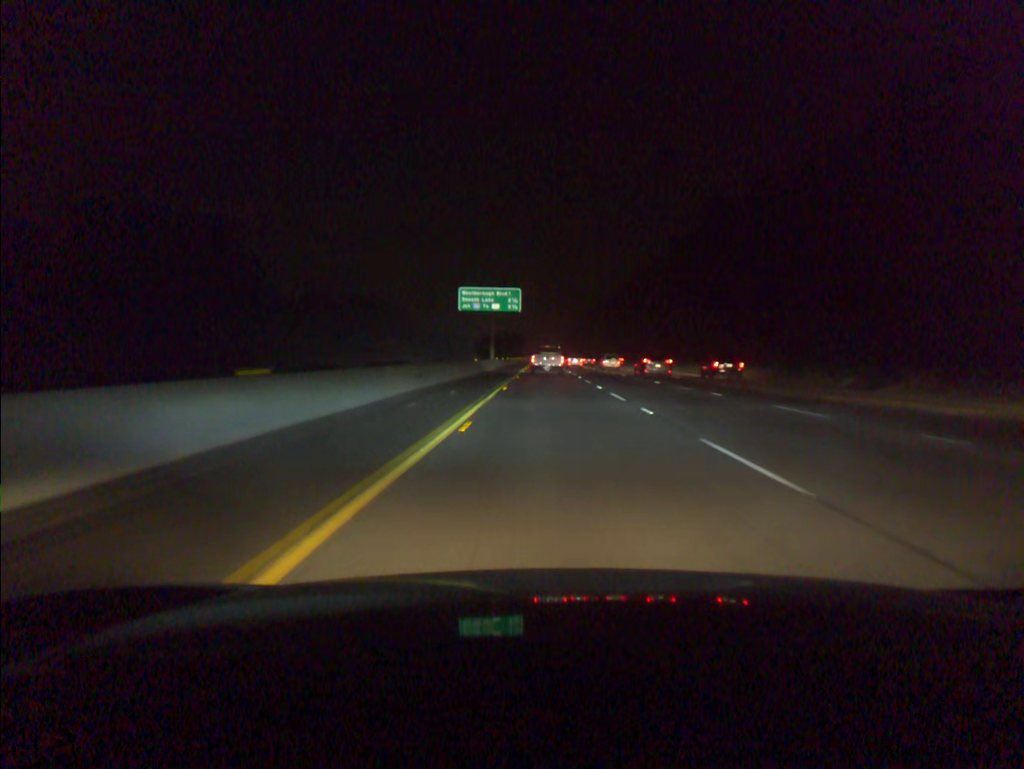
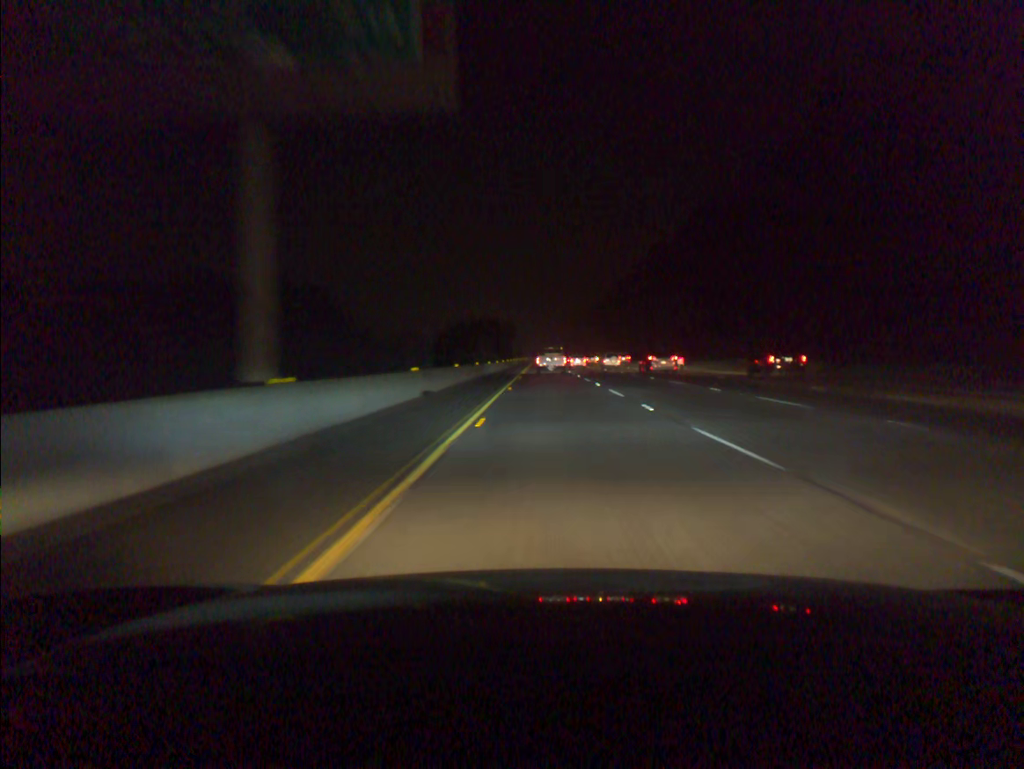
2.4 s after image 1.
(-0.2, +71.5) m; 0°
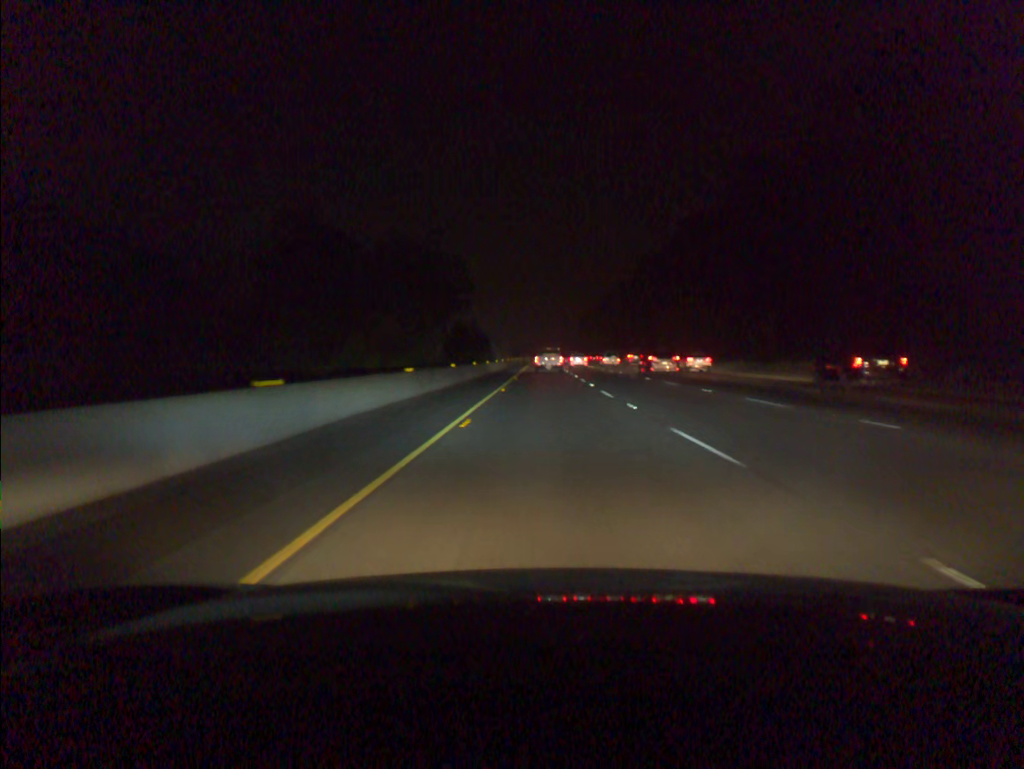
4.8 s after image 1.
(+0.1, +72.8) m; 0°
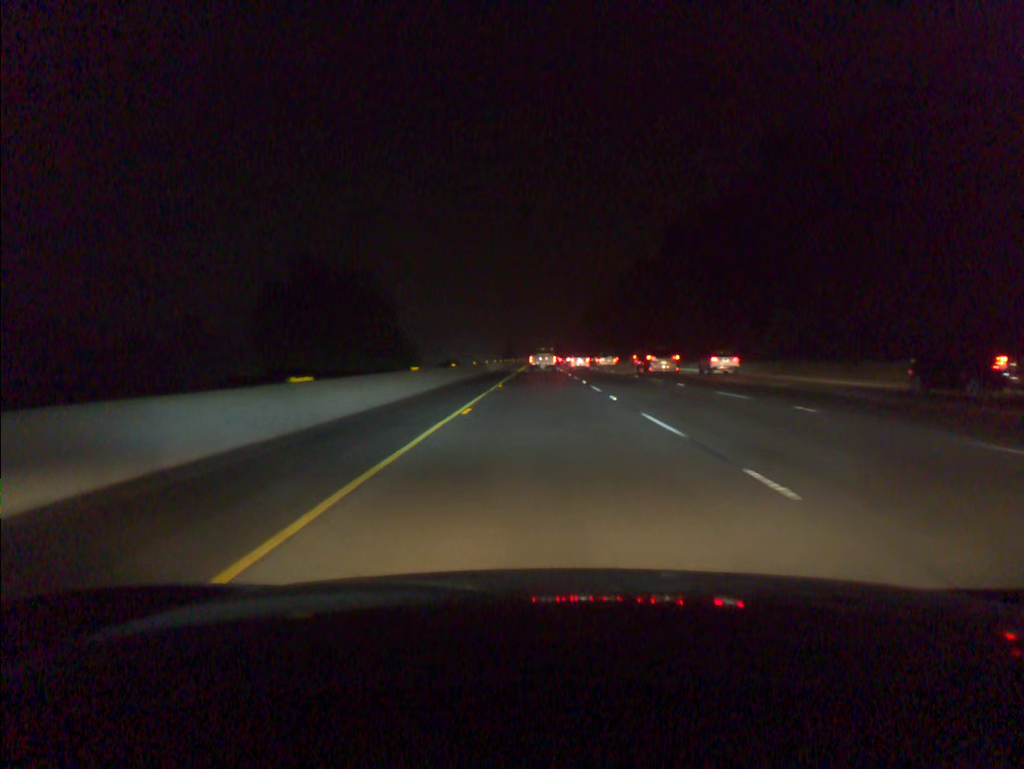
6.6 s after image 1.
(0.0, +55.8) m; 0°
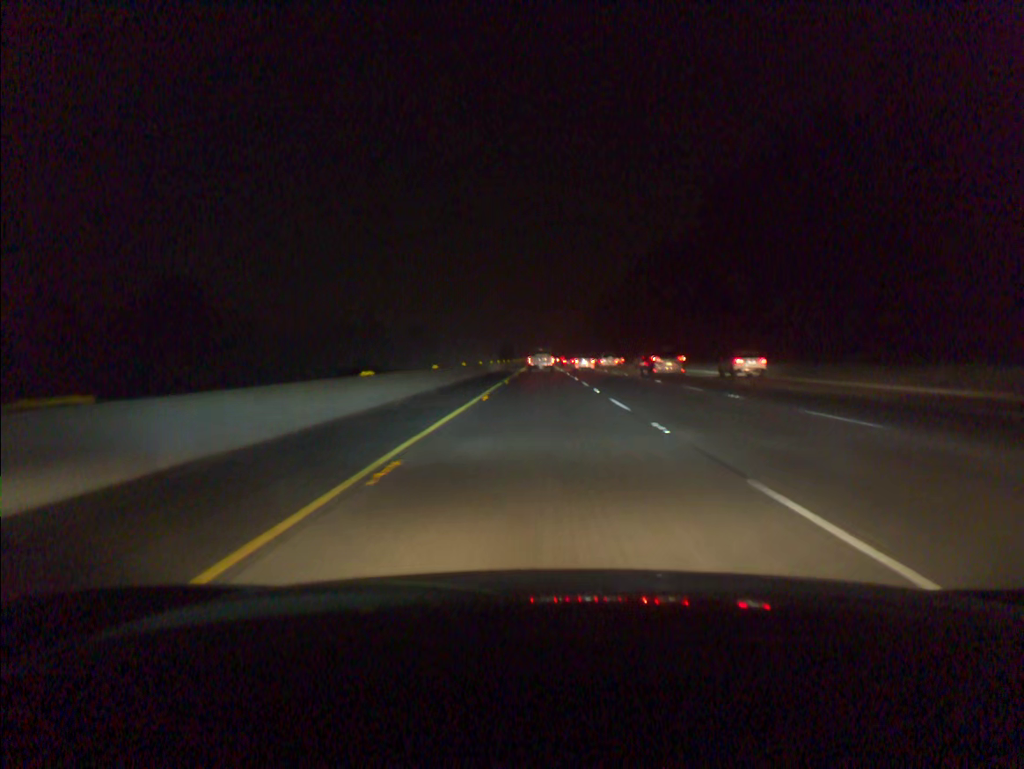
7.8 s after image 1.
(0.0, +37.8) m; 0°
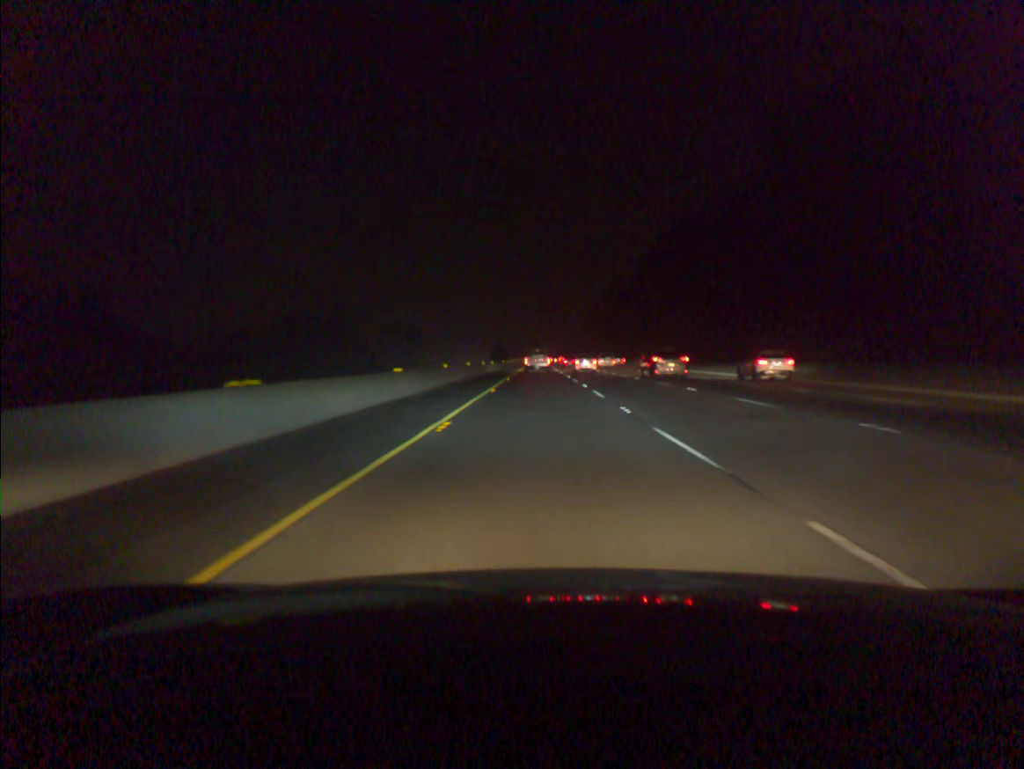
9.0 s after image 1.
(0.0, +38.2) m; 0°
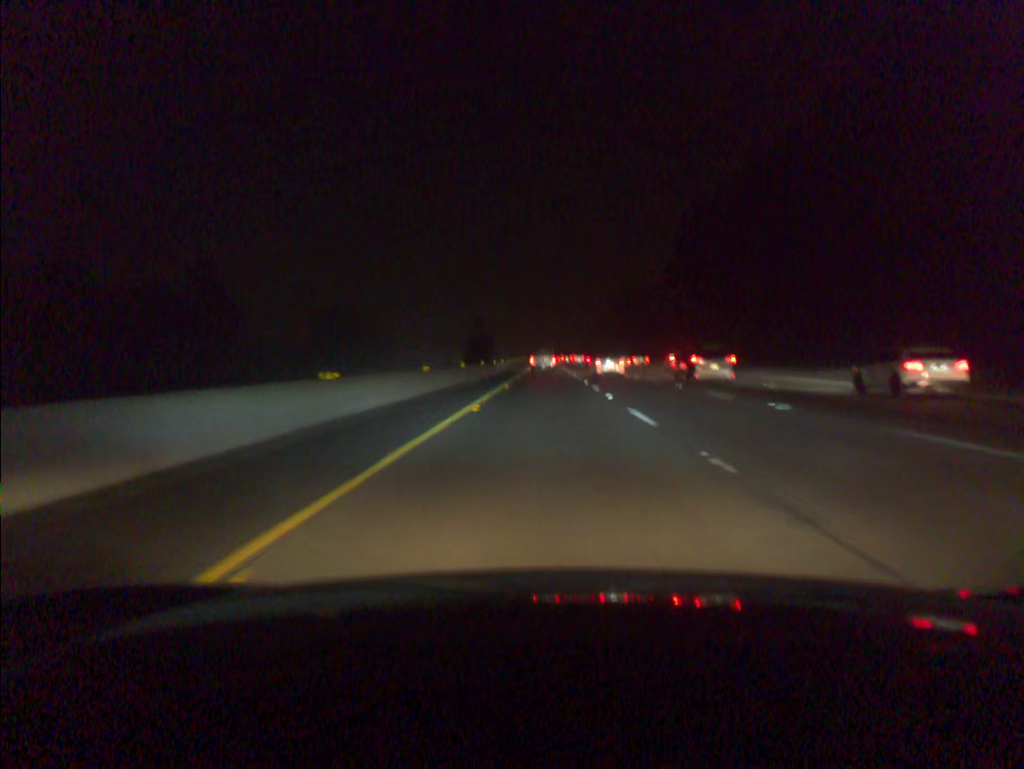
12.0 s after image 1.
(-0.4, +97.5) m; -1°
